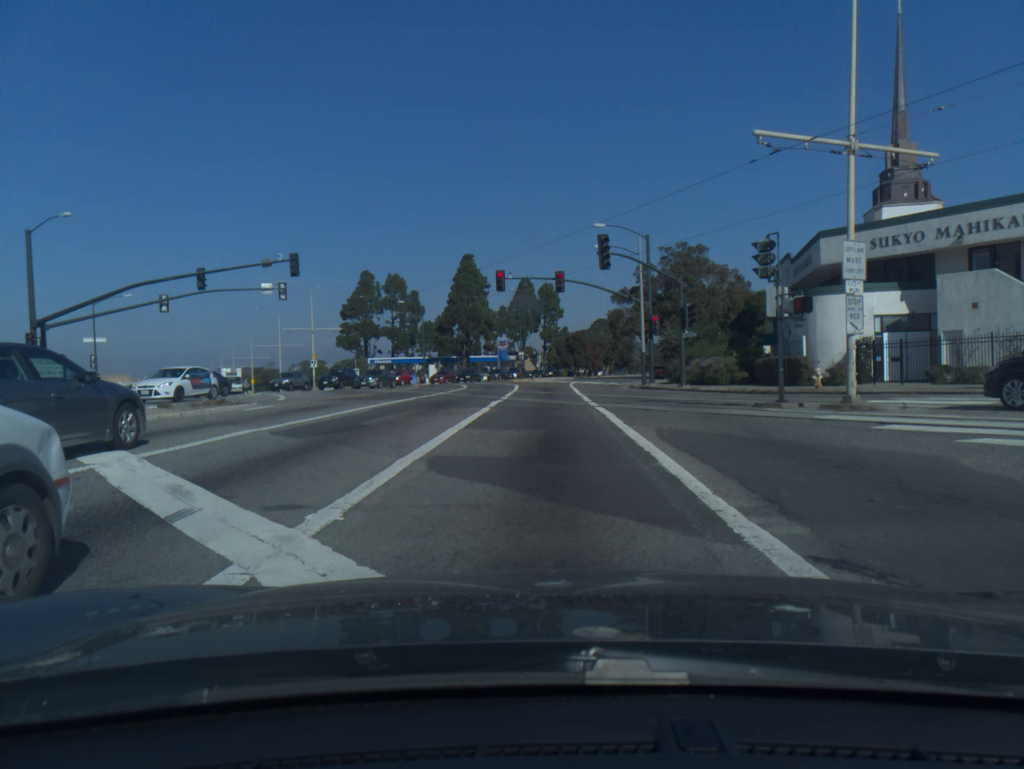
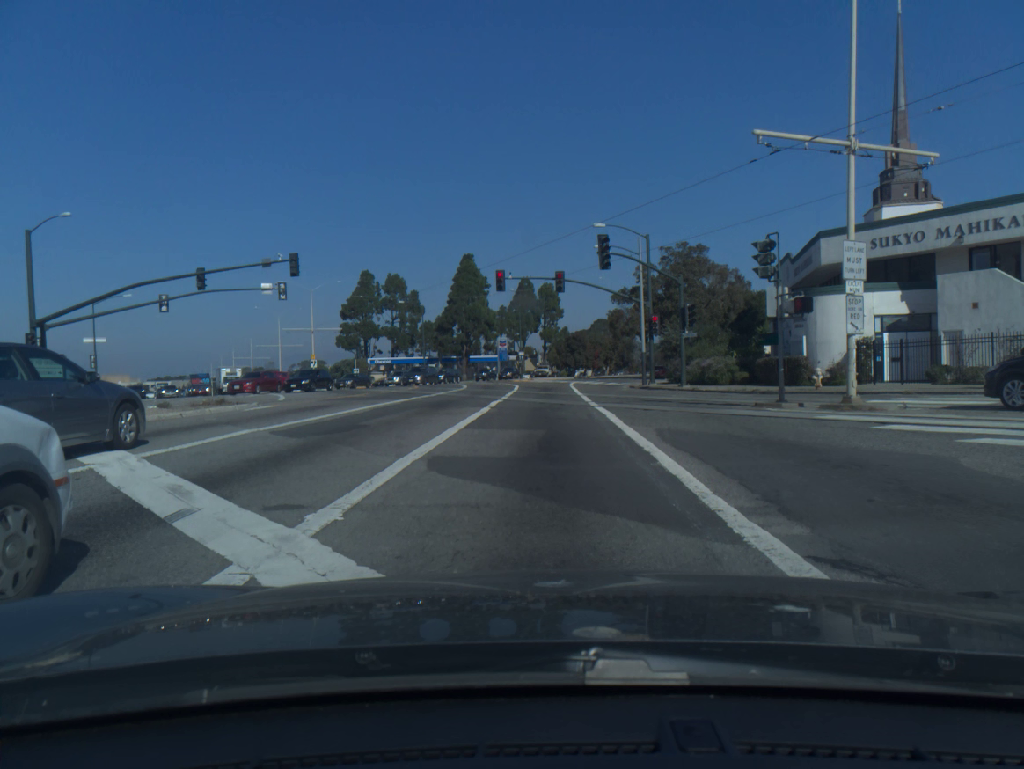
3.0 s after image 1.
(0.0, 0.0) m; 0°
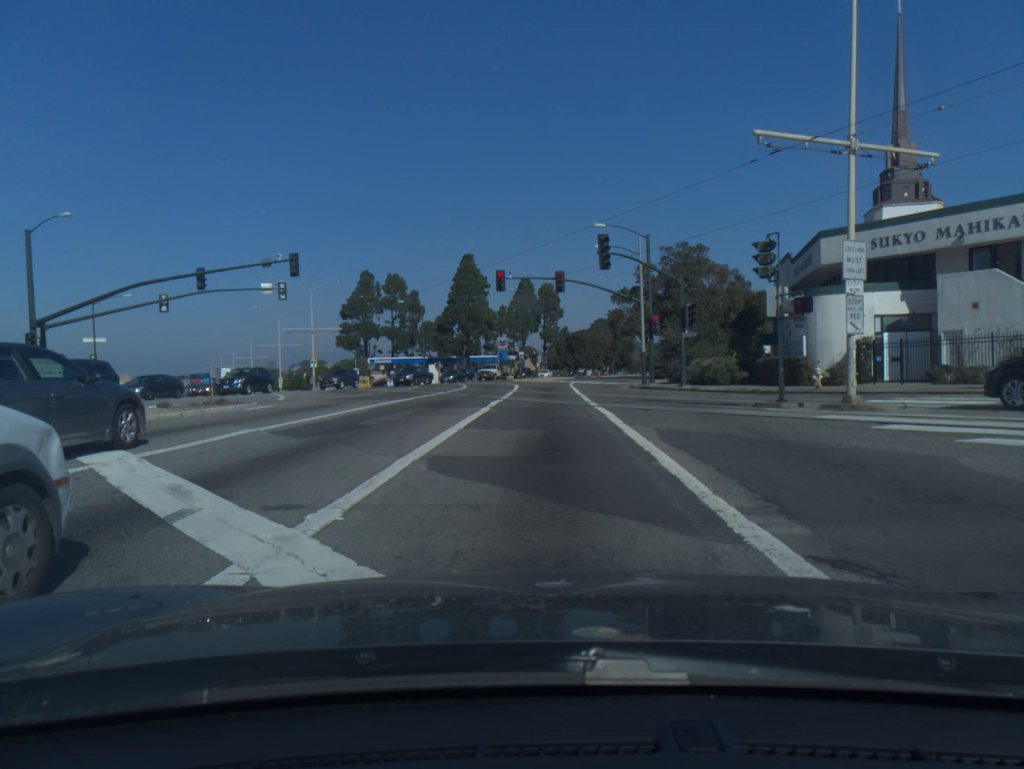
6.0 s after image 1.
(0.0, 0.0) m; 0°
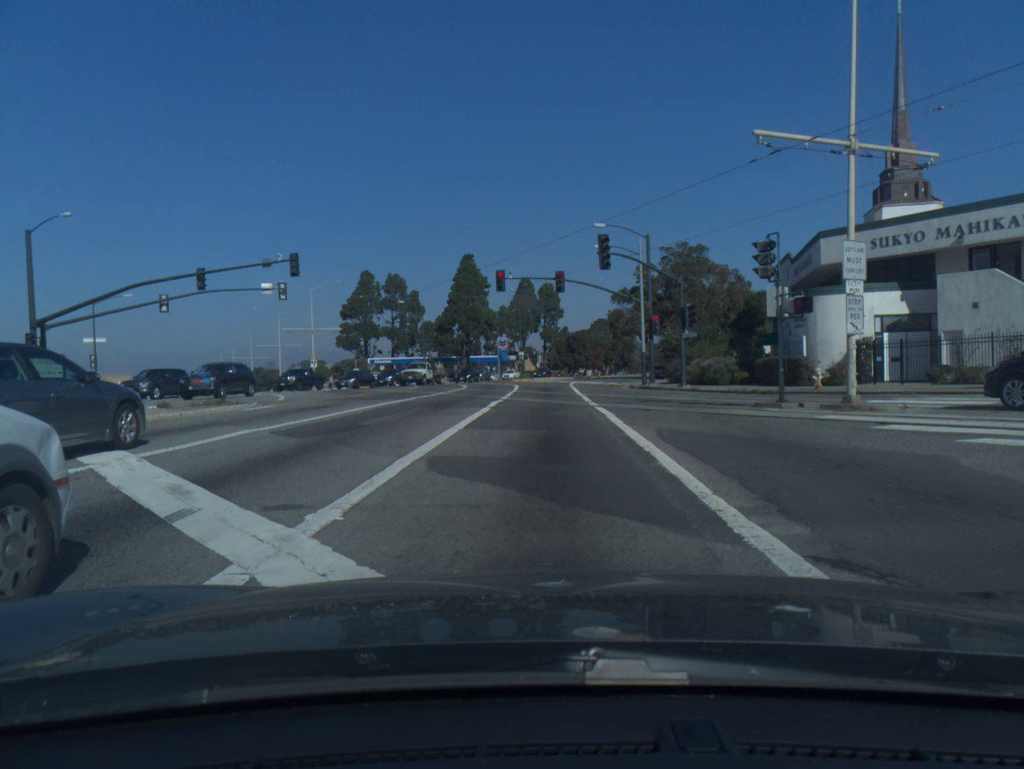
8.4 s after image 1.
(0.0, 0.0) m; 0°
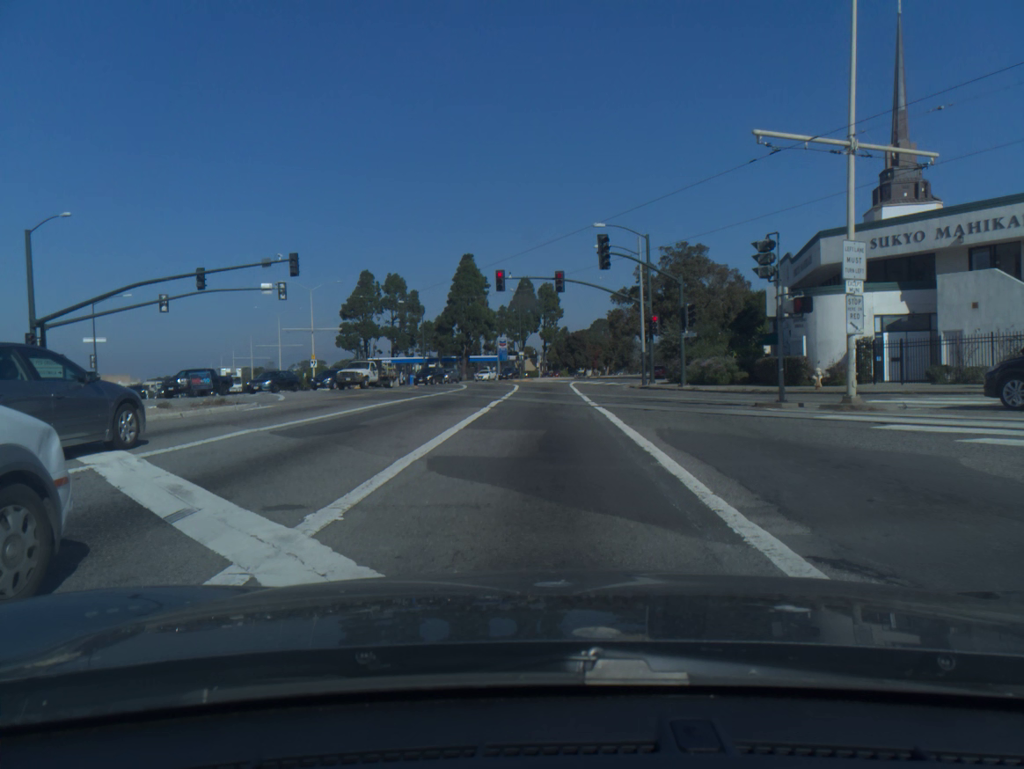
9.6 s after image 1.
(0.0, 0.0) m; 0°
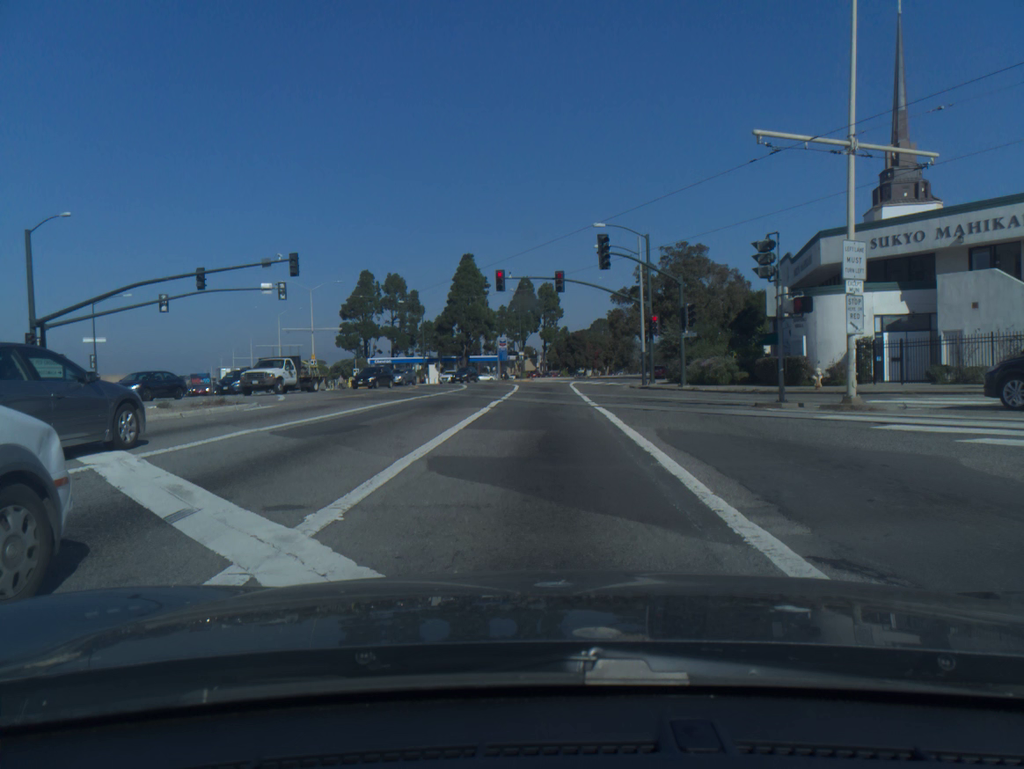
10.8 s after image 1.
(0.0, 0.0) m; 0°
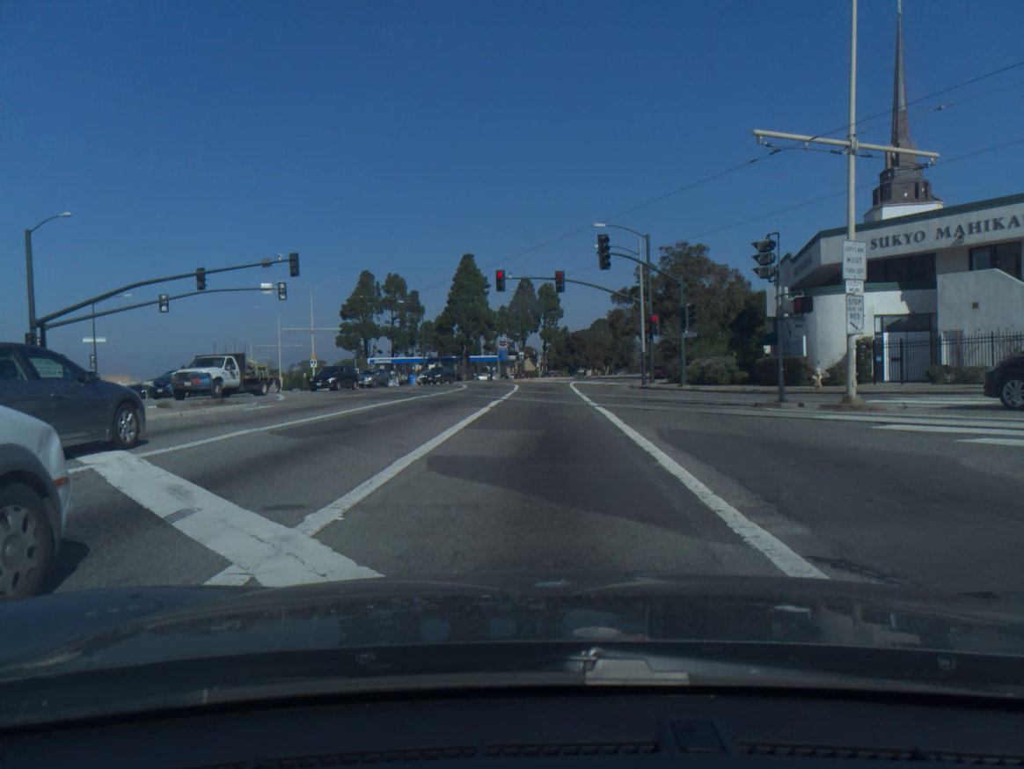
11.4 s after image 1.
(0.0, 0.0) m; 0°
